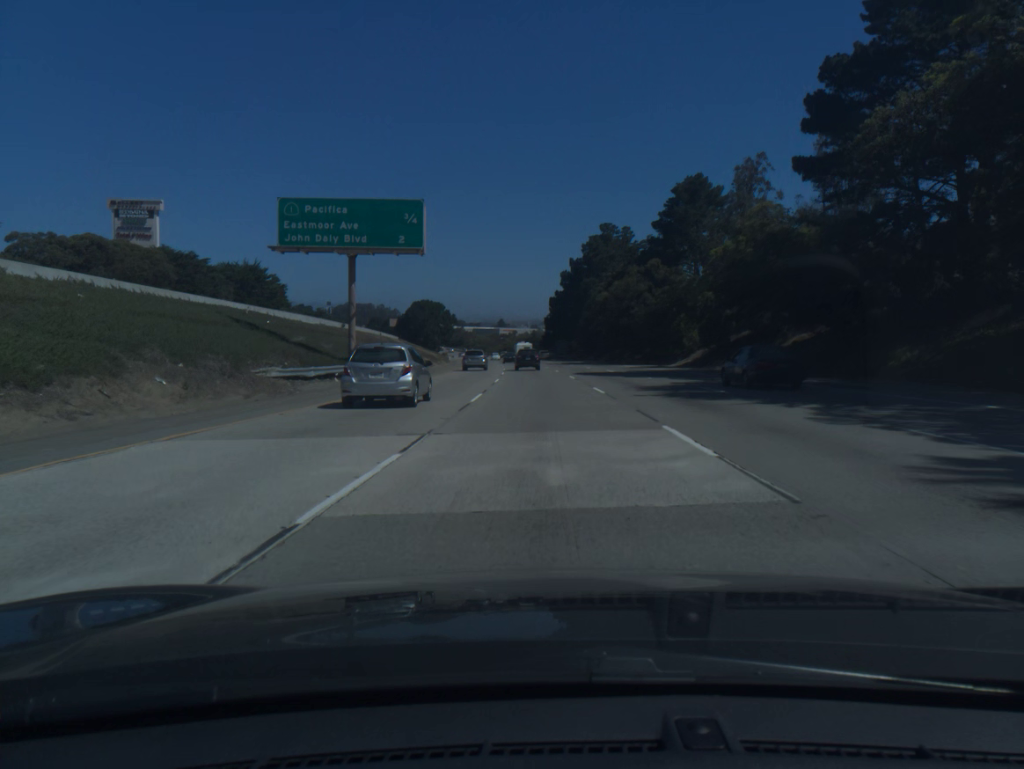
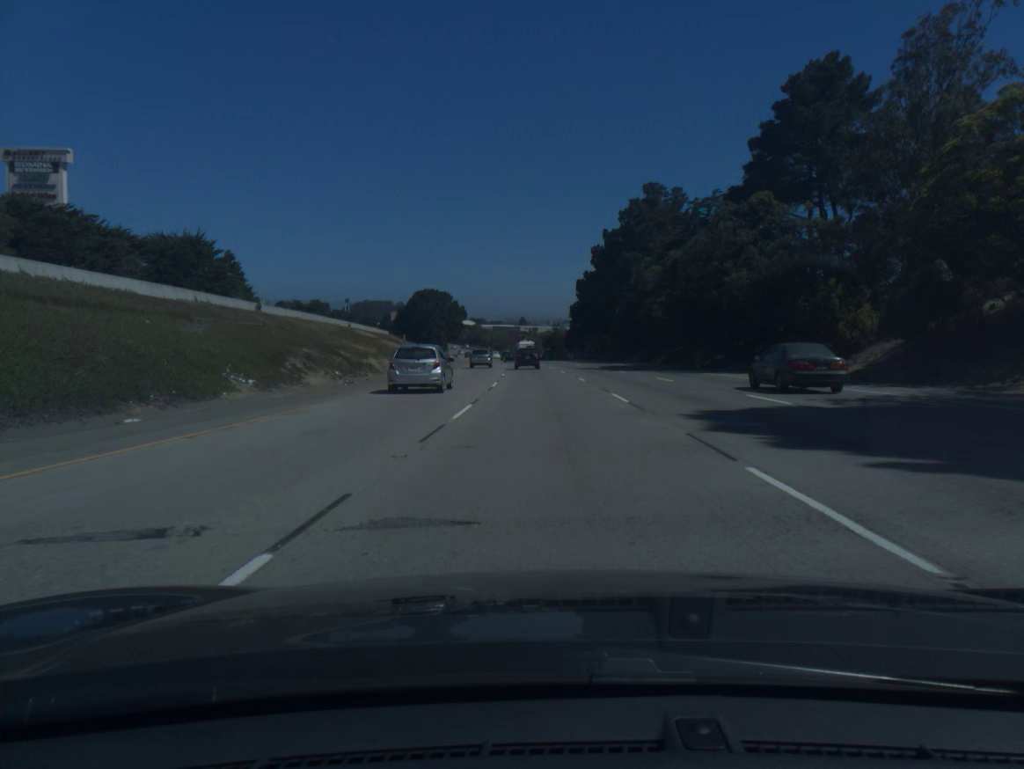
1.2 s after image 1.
(-0.5, +34.0) m; -2°
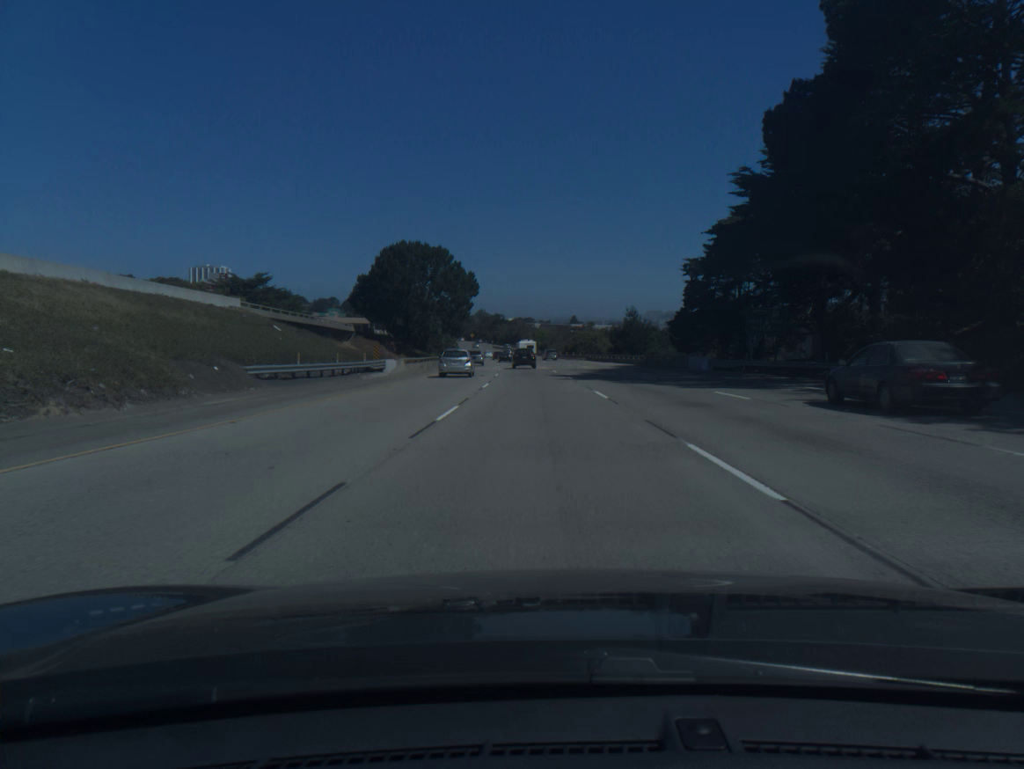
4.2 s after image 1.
(-2.7, +85.3) m; -4°
